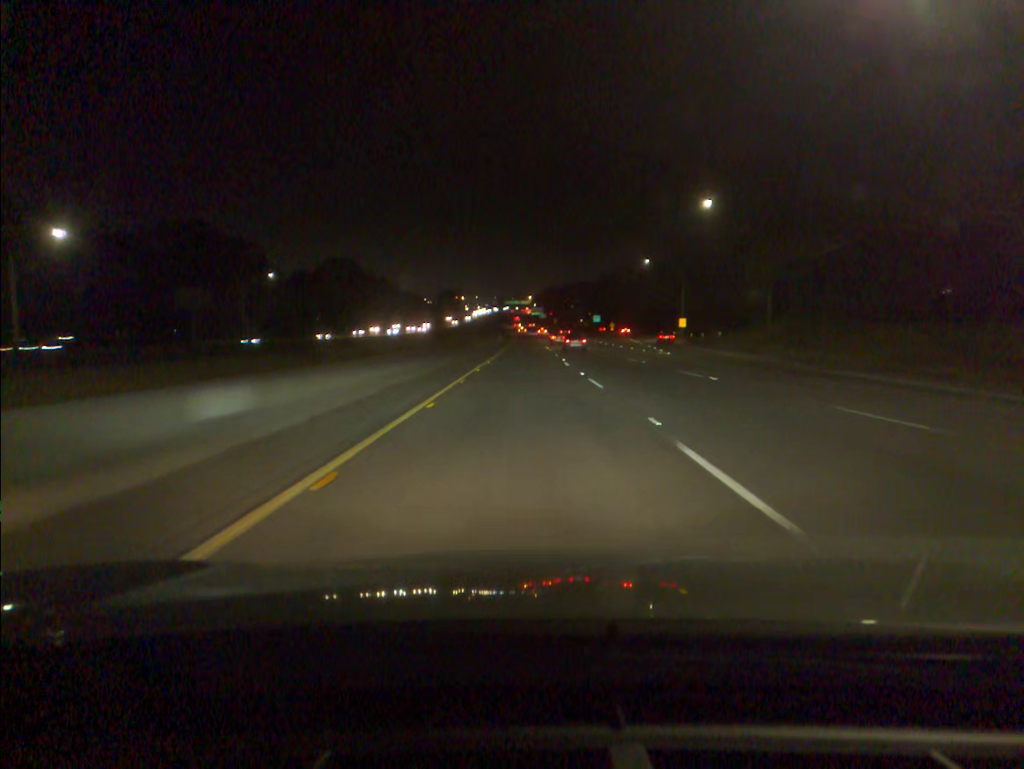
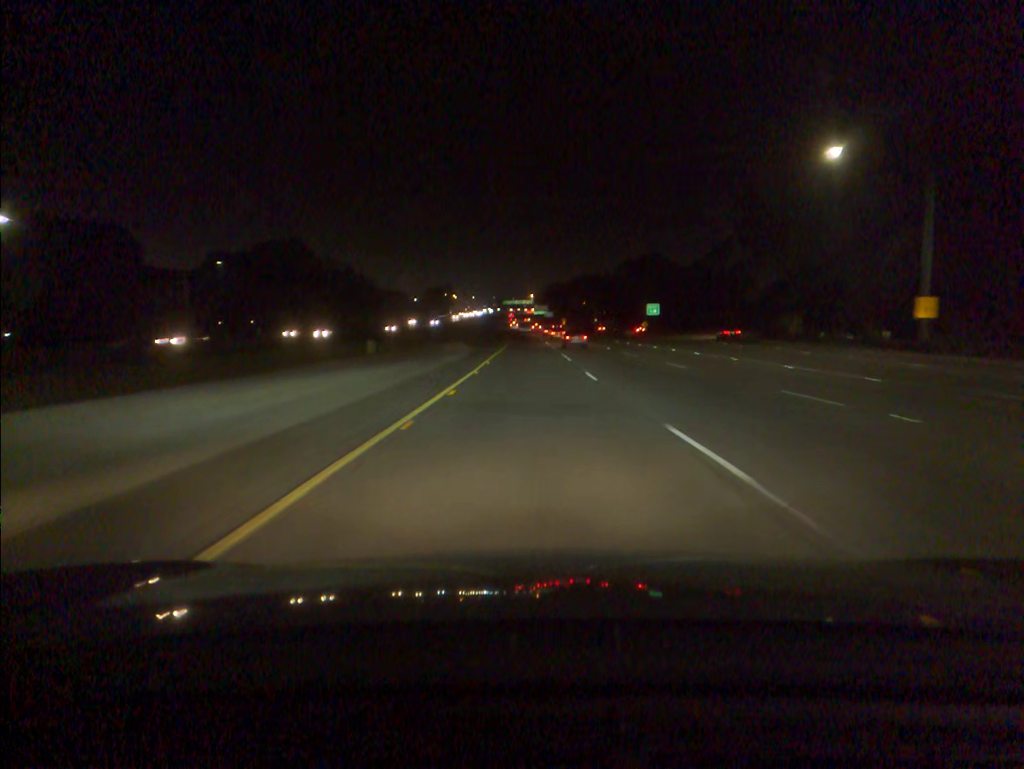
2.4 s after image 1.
(0.0, +71.7) m; 0°
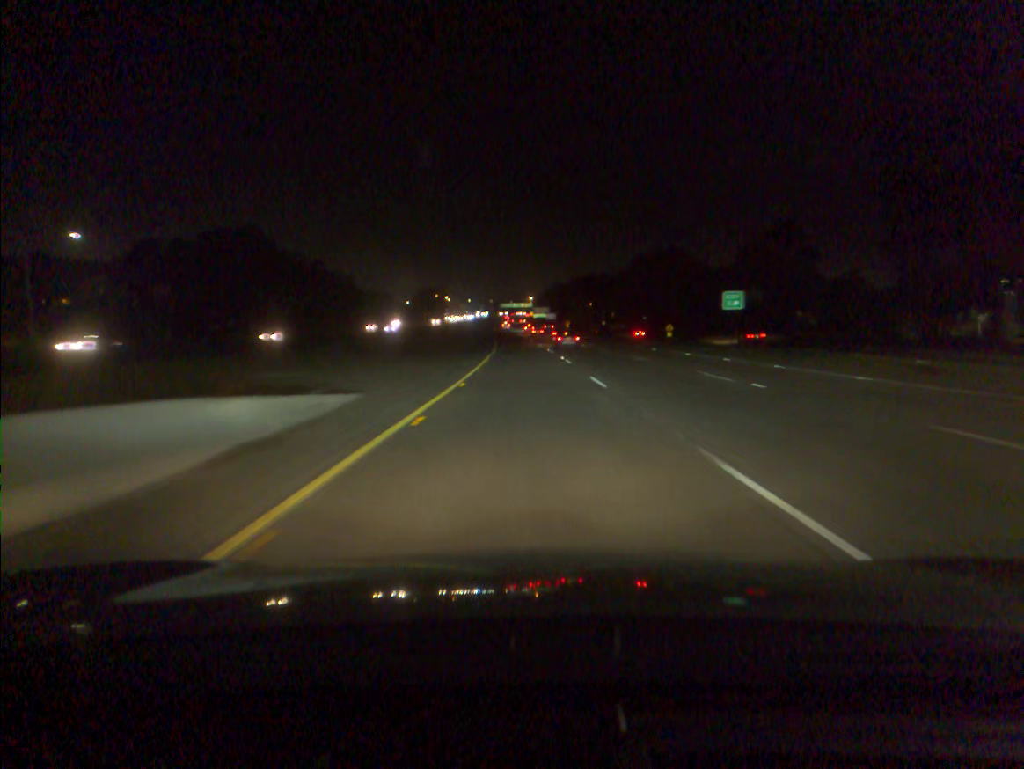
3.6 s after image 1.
(0.0, +36.7) m; 0°
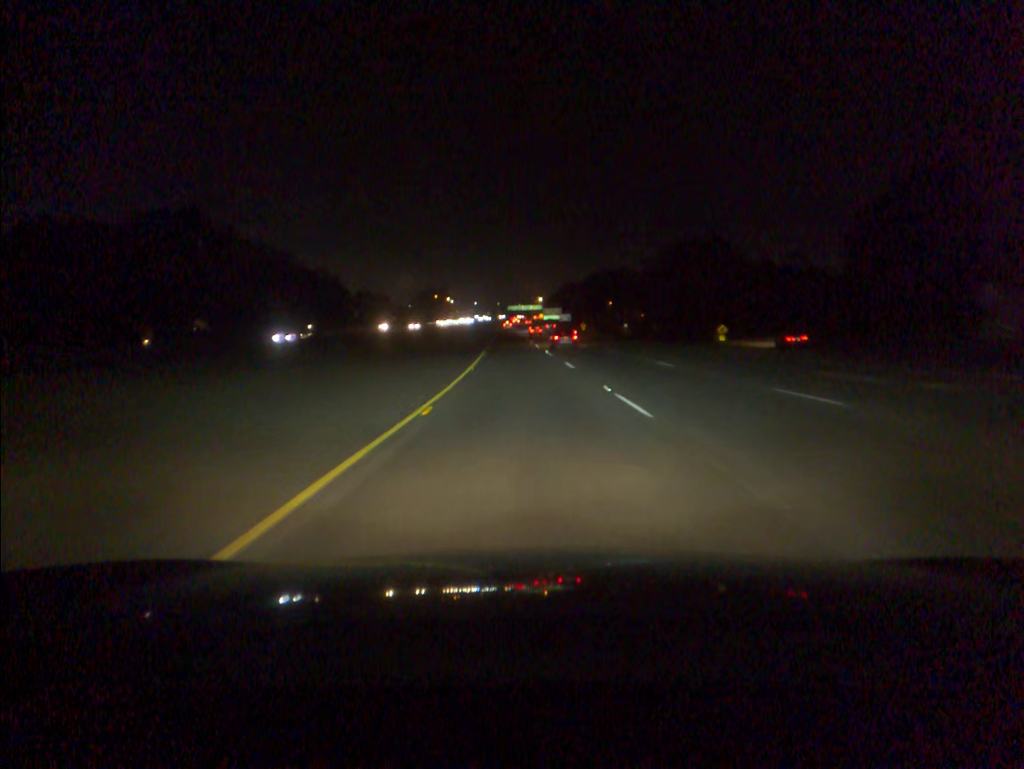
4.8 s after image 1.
(-0.1, +37.2) m; -1°
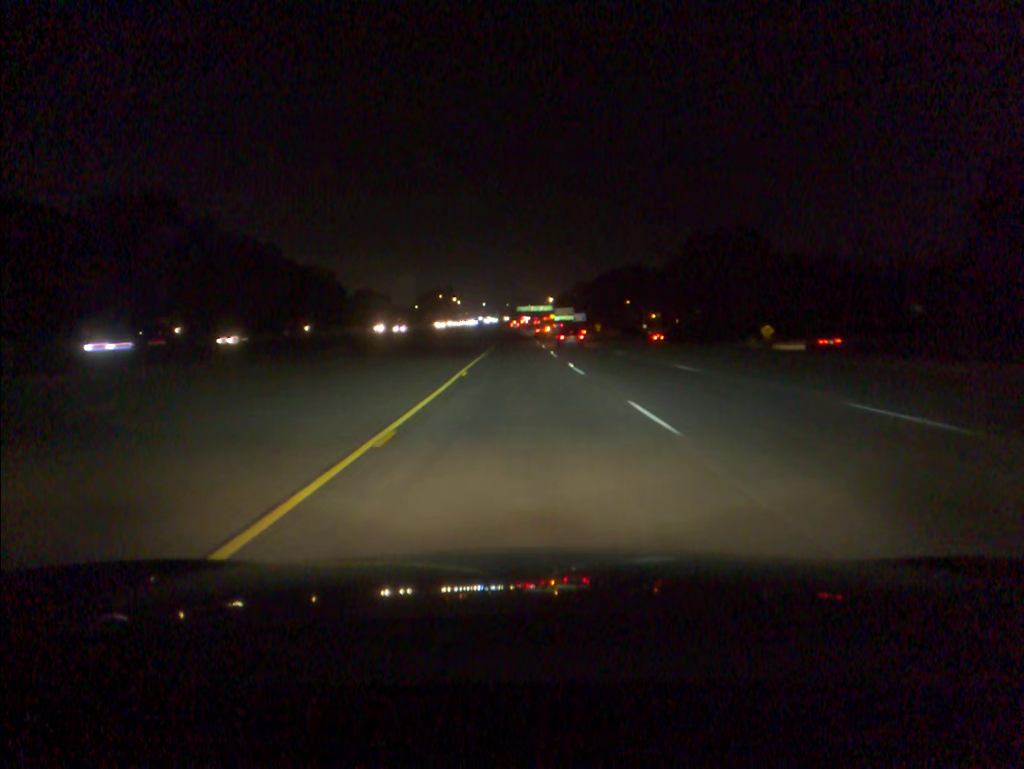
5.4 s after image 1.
(-0.1, +18.8) m; -1°
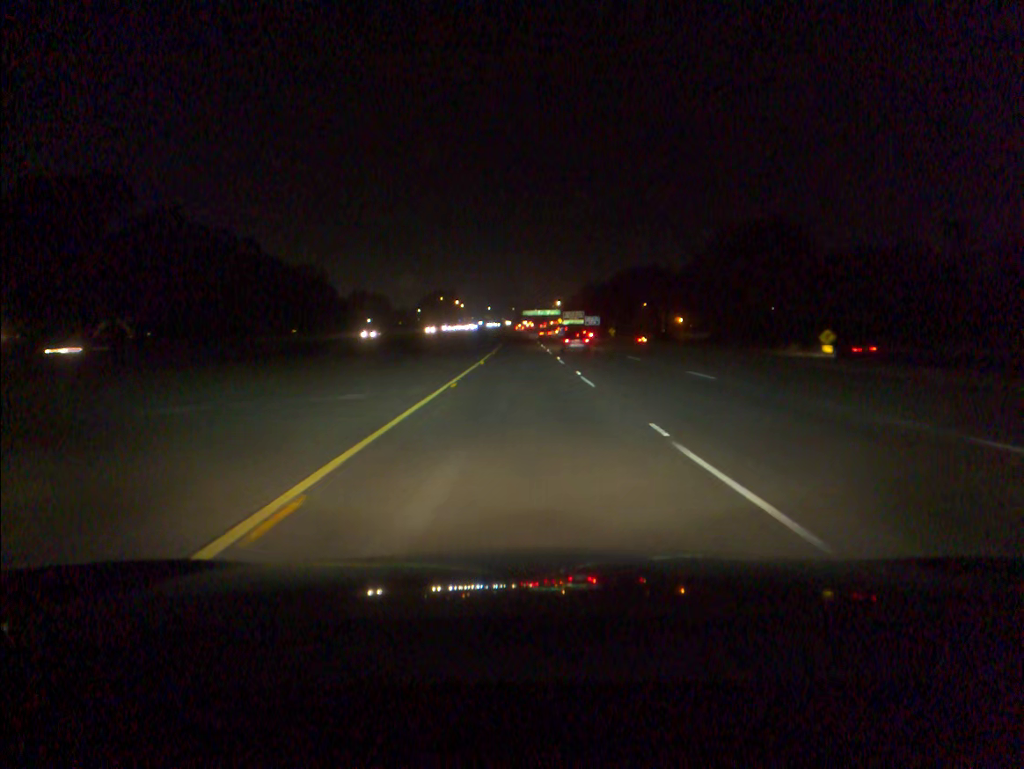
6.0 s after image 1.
(-0.1, +18.9) m; 0°
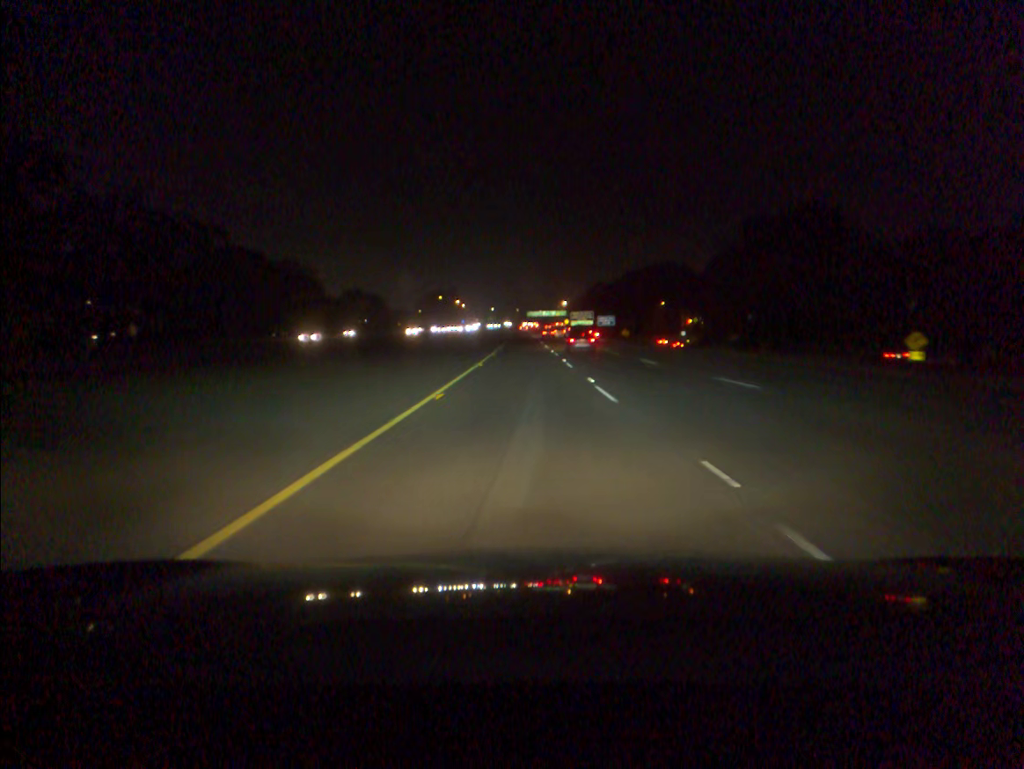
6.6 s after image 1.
(-0.1, +19.0) m; 0°
